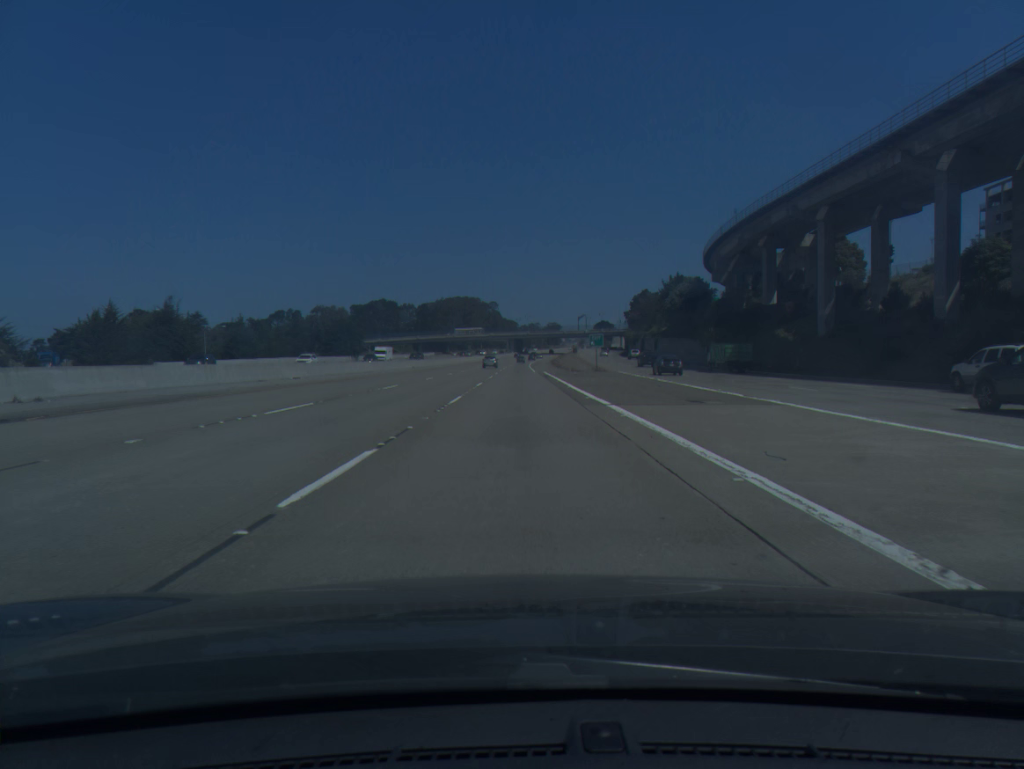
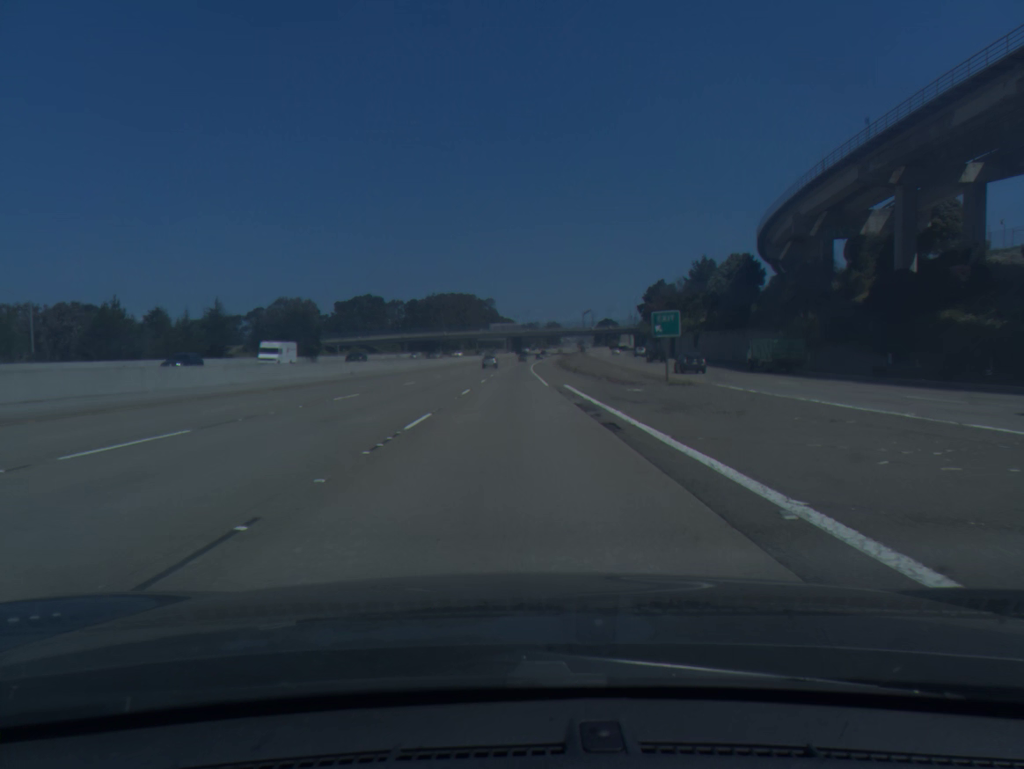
(+0.1, +37.0) m; 0°
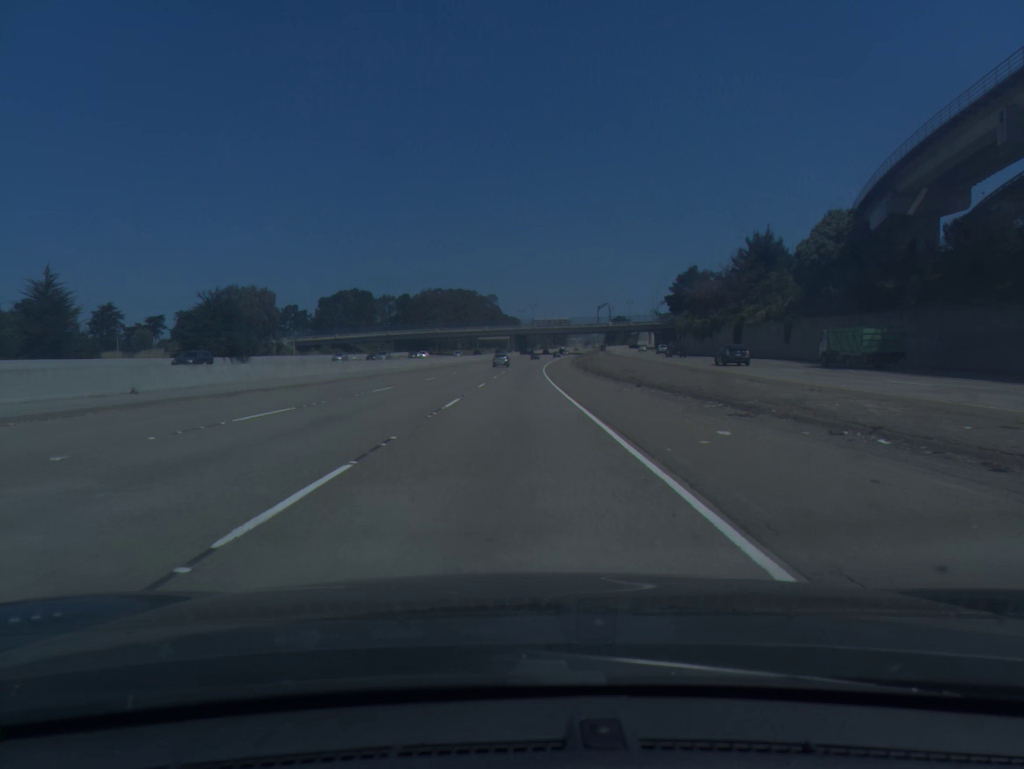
(-0.1, +37.4) m; 0°
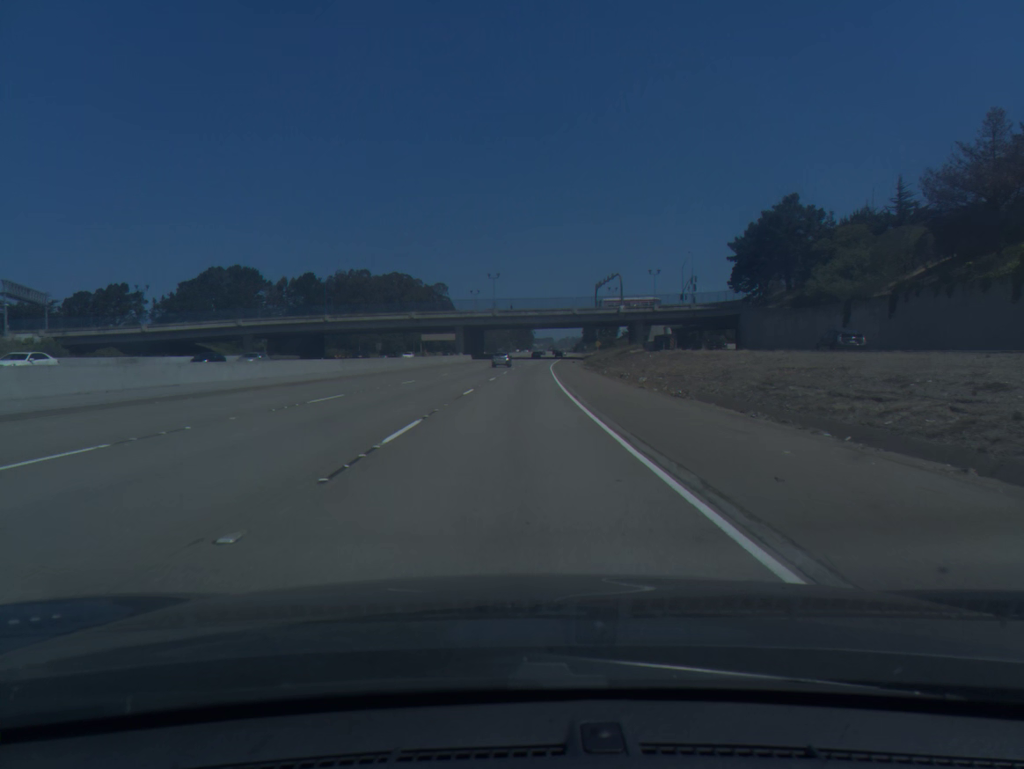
(+1.4, +95.5) m; +3°
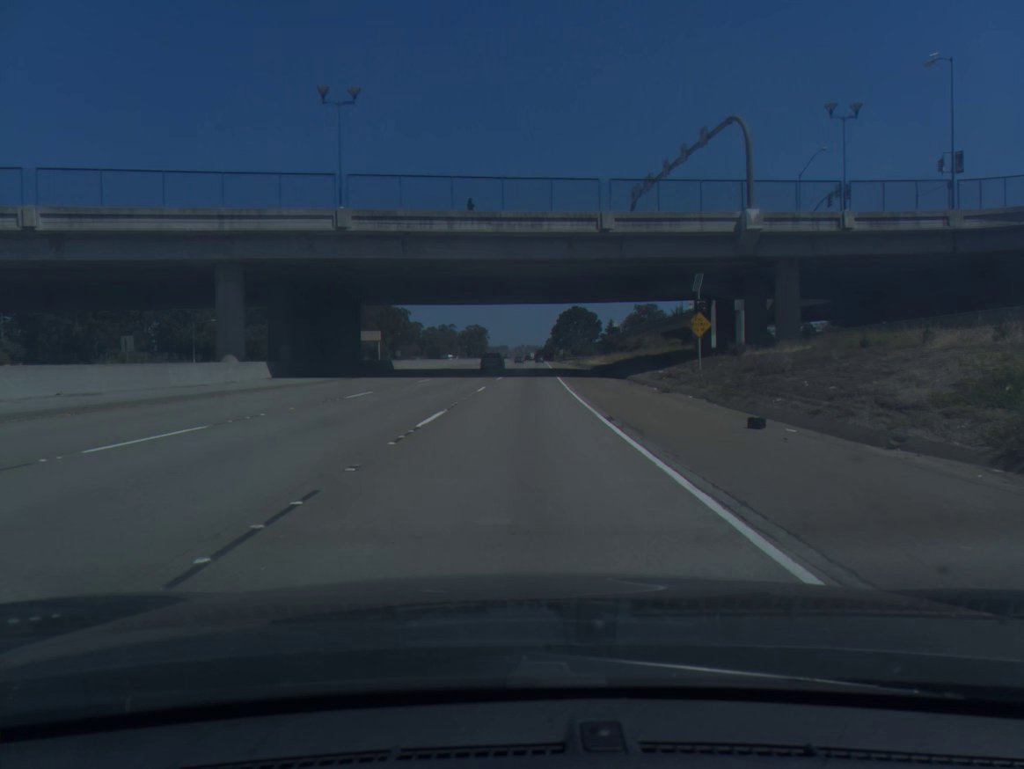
(+2.7, +98.0) m; +3°
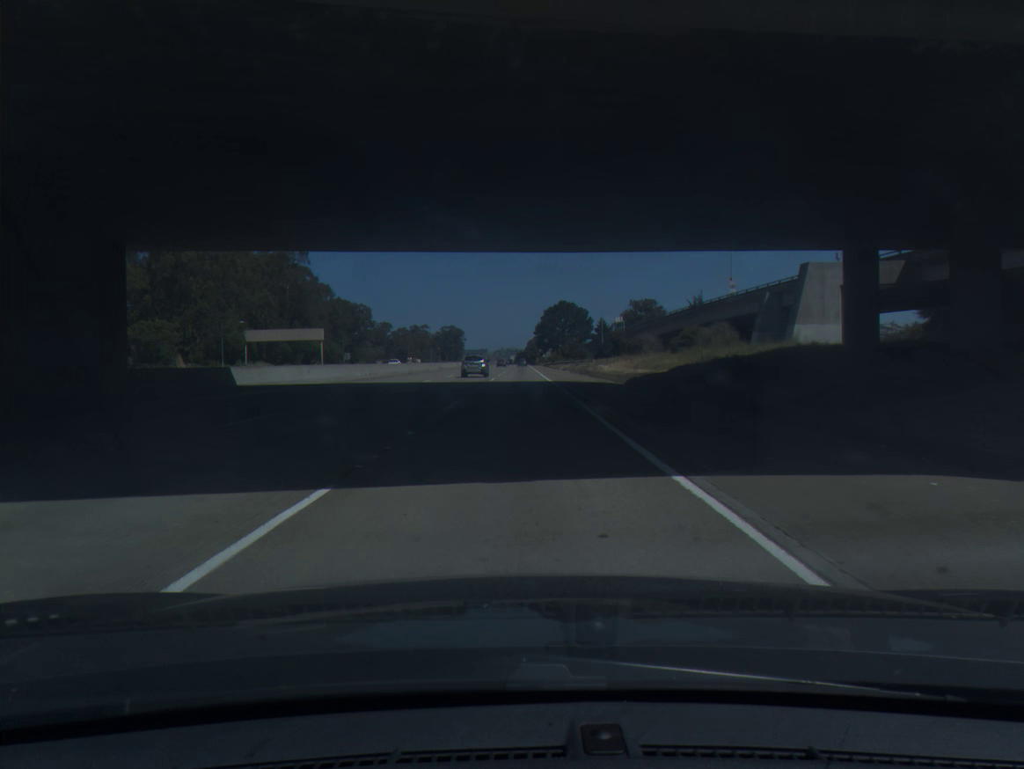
(+0.6, +39.6) m; +1°
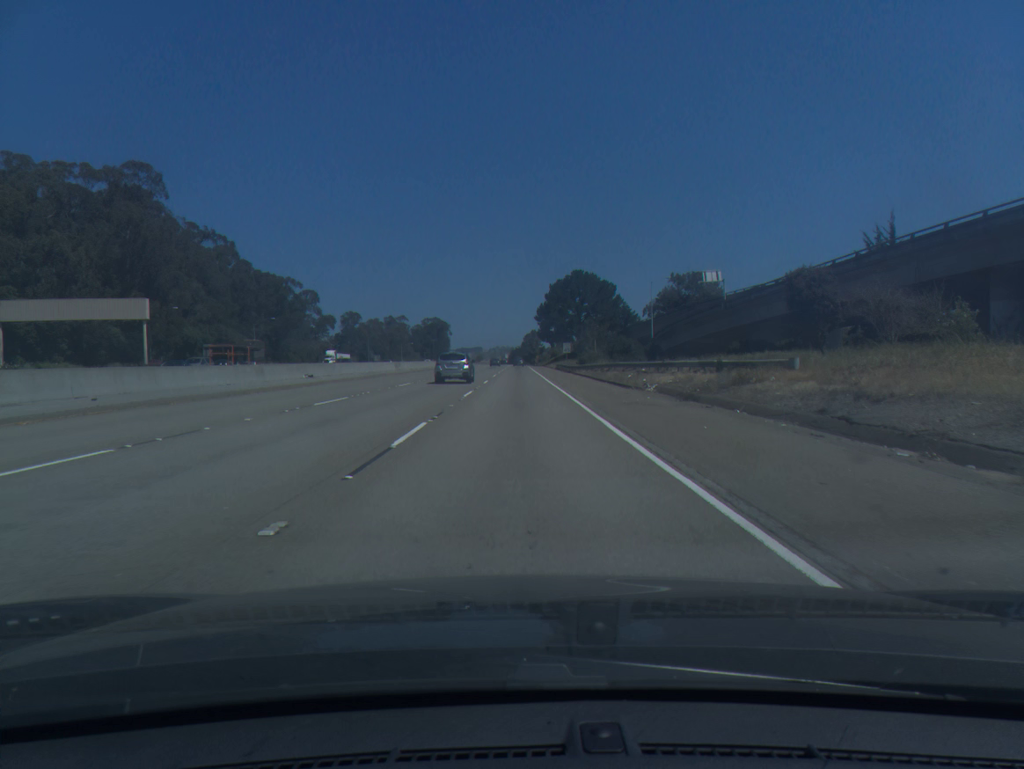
(+0.4, +79.8) m; +1°
